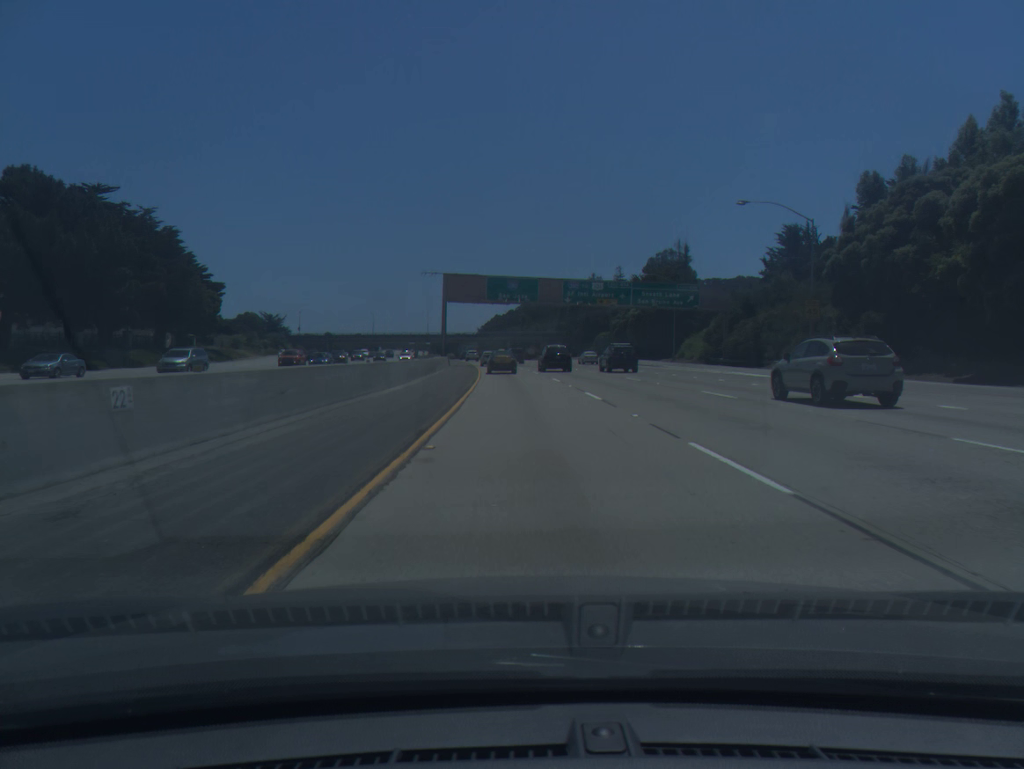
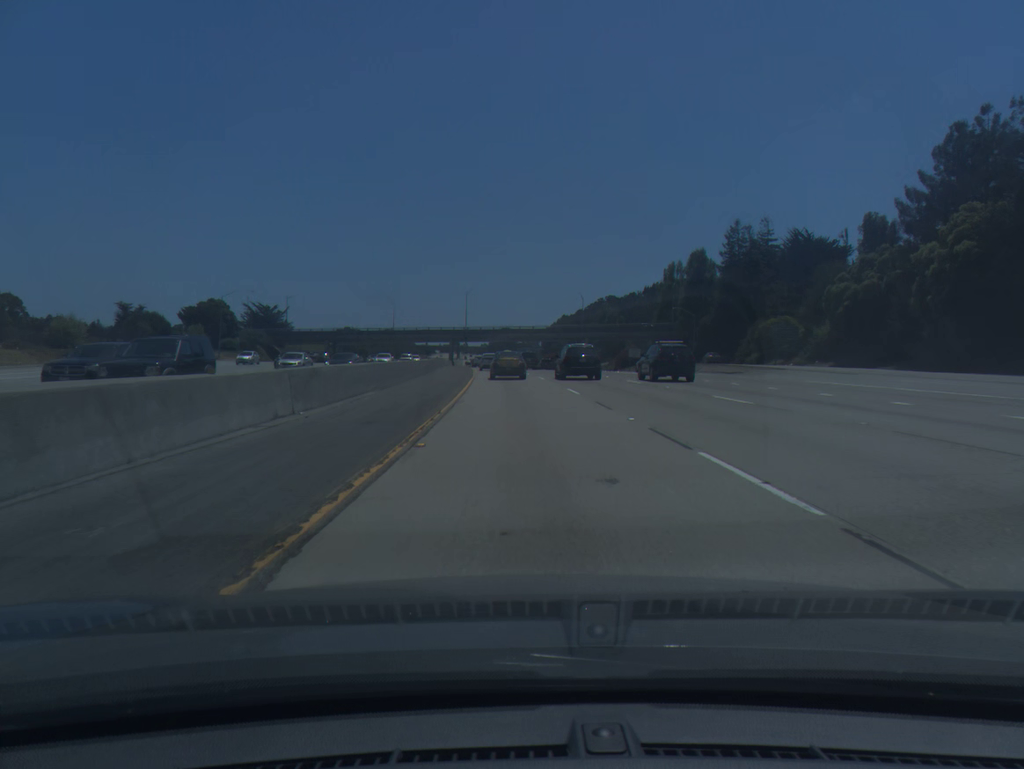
(-3.8, +87.3) m; -5°
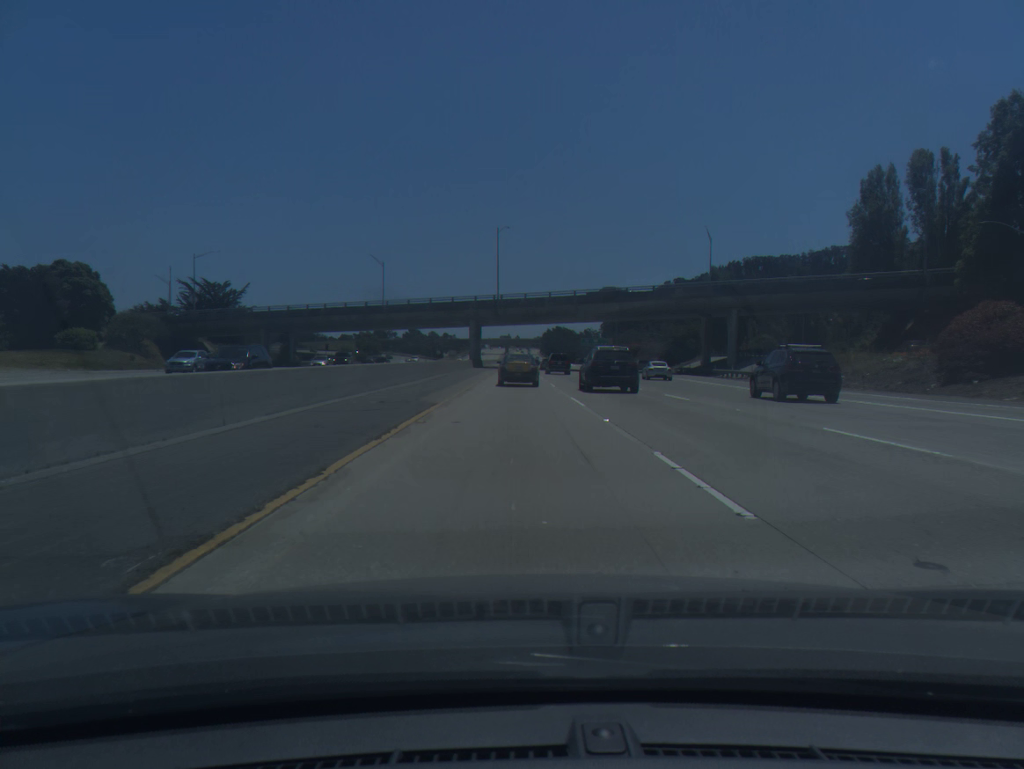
(-3.2, +83.6) m; -4°
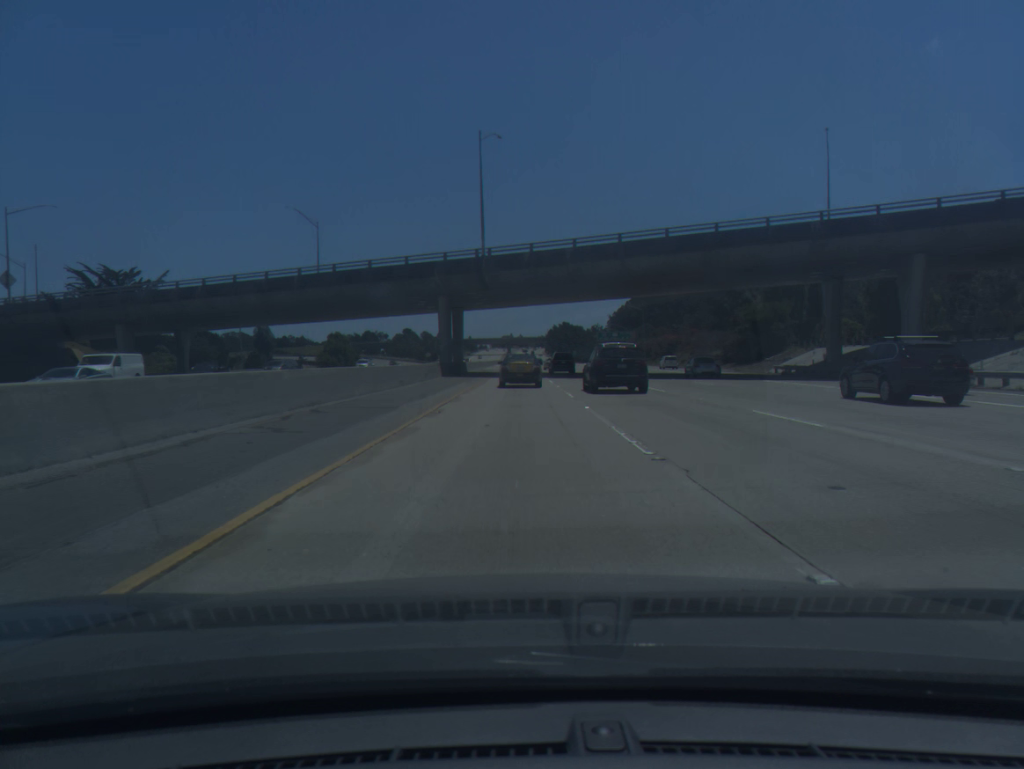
(-0.1, +40.7) m; 0°
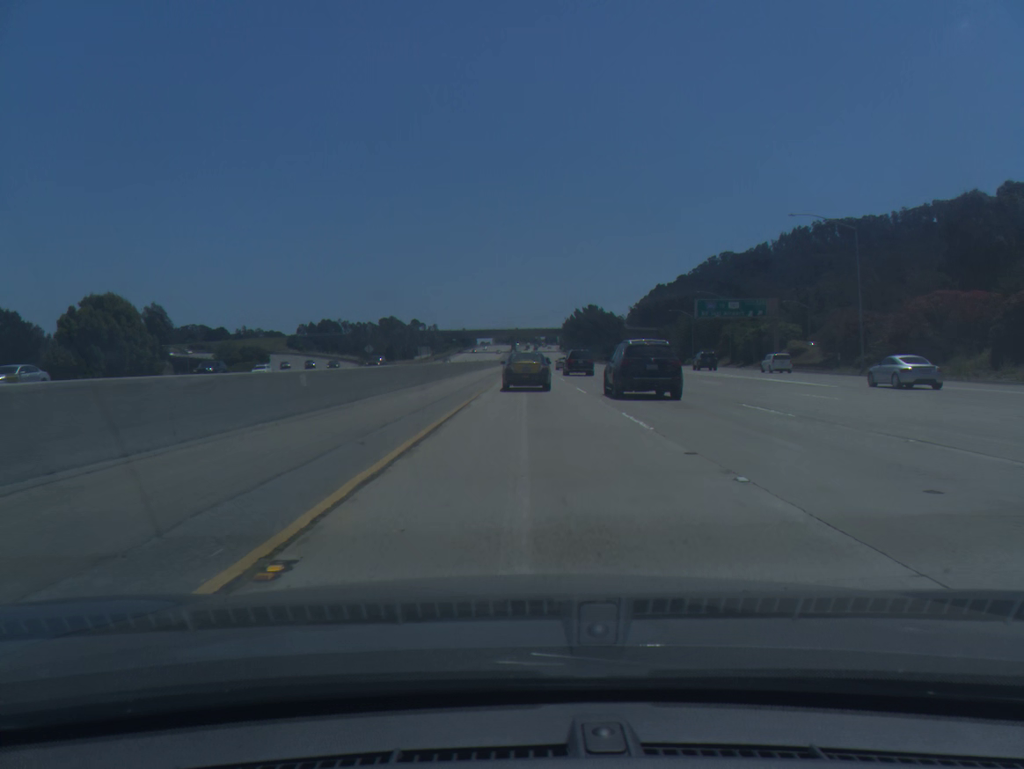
(-0.6, +100.6) m; -1°
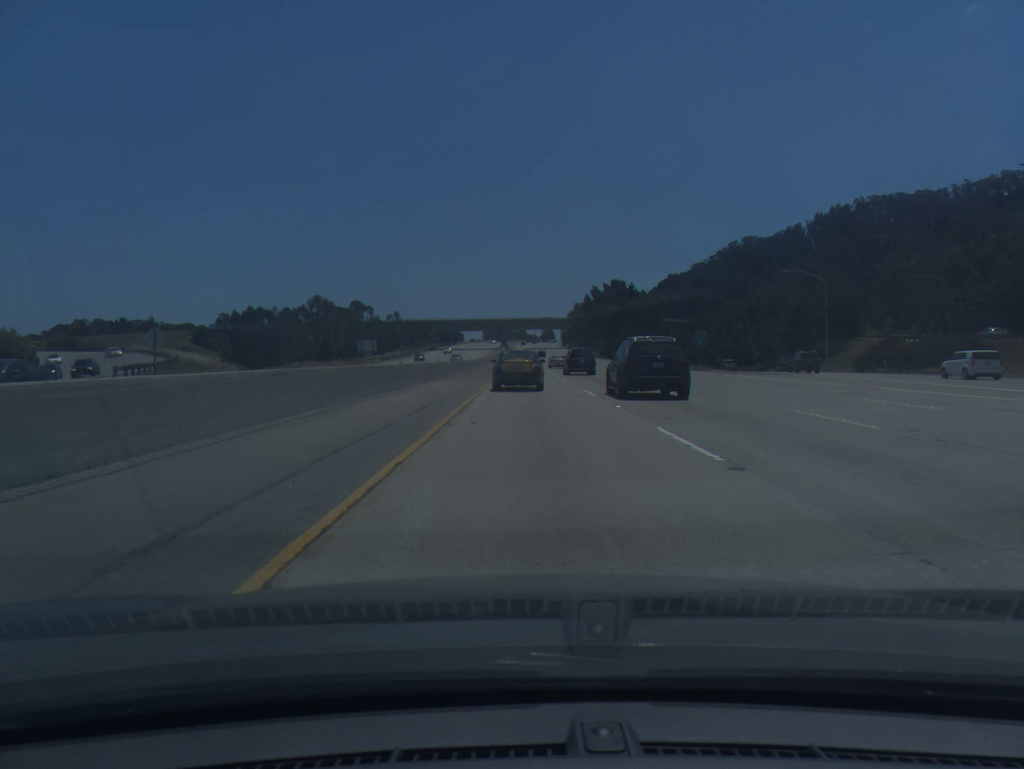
(+0.4, +78.3) m; 0°
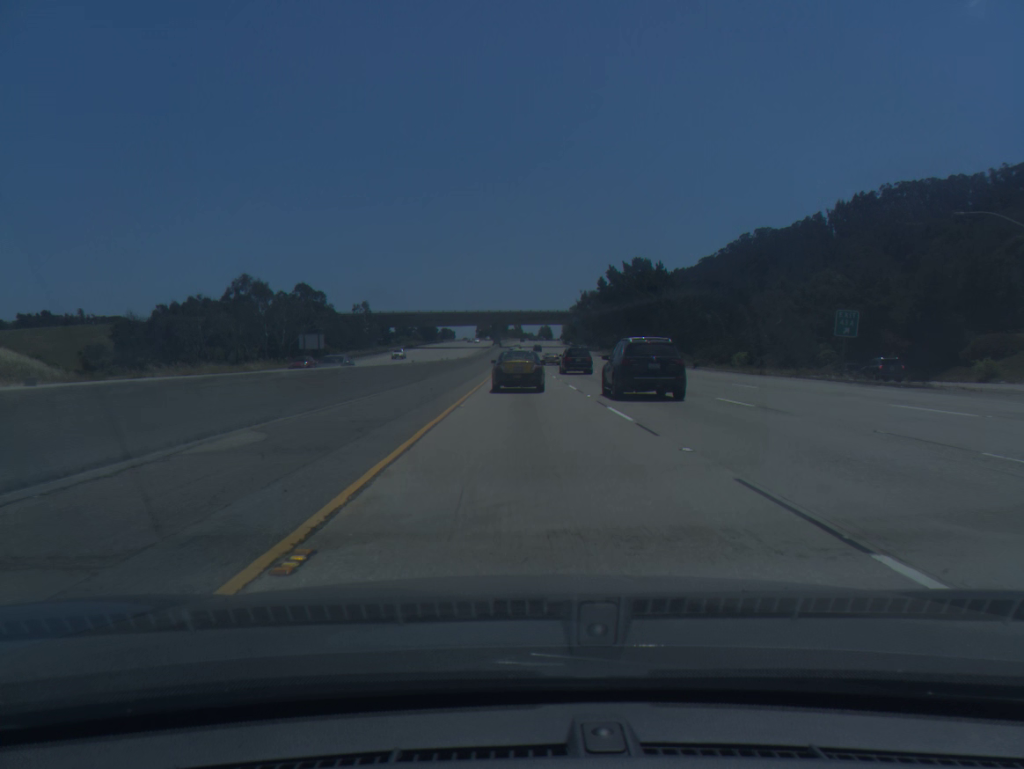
(+0.1, +38.4) m; 0°
